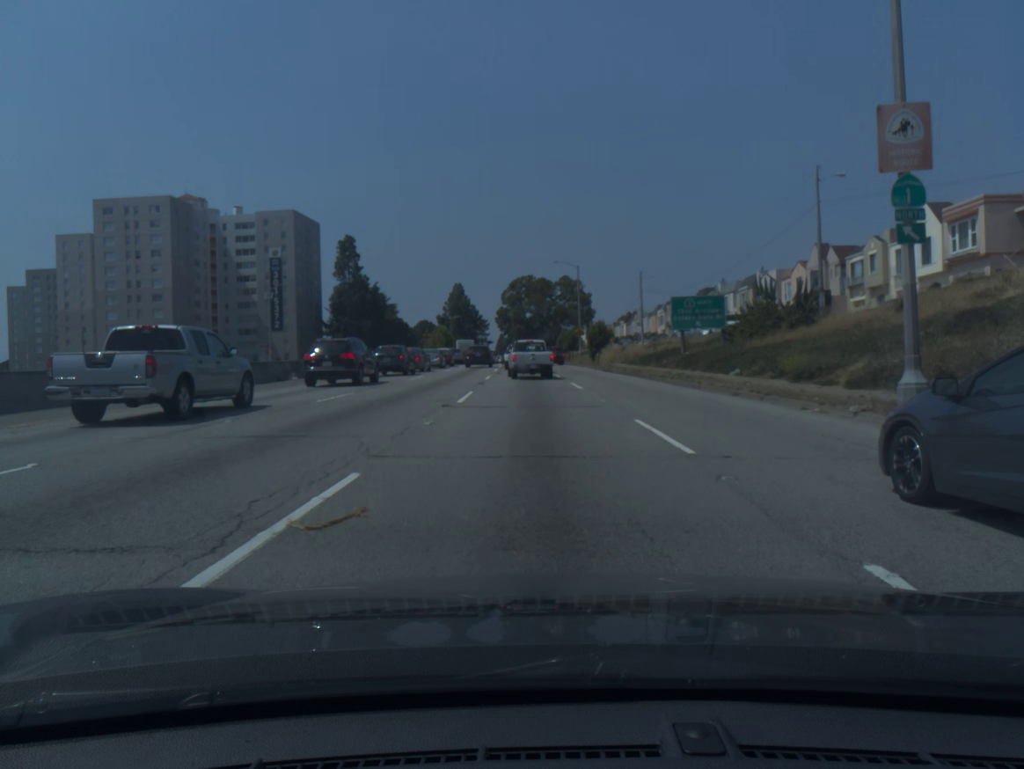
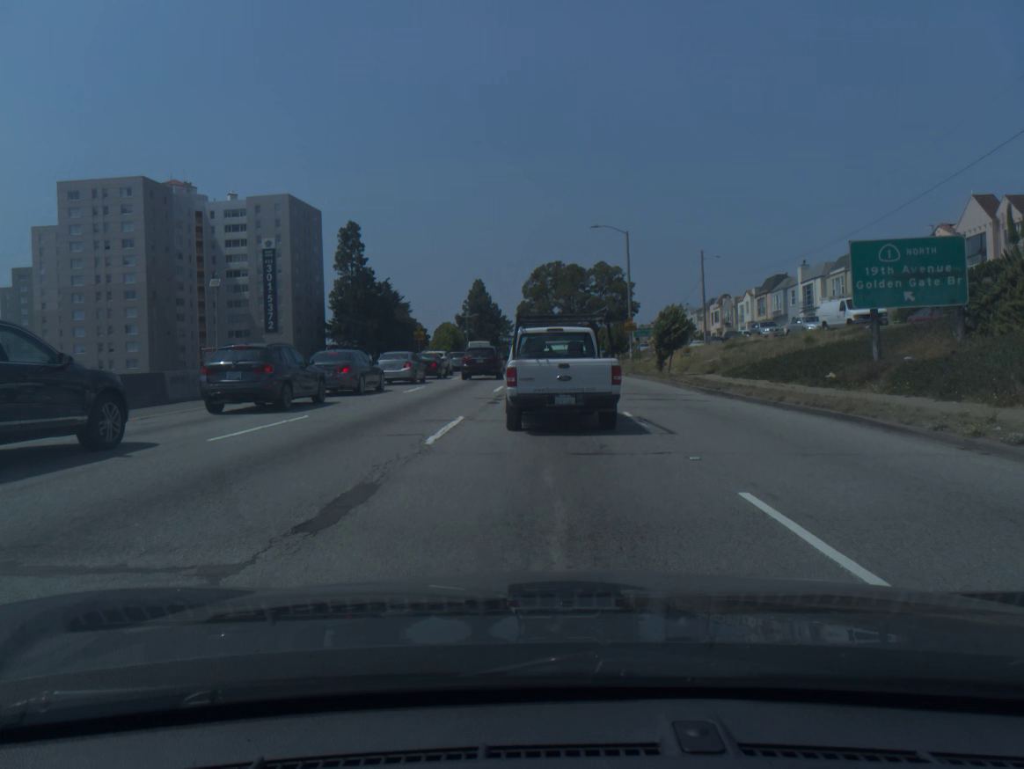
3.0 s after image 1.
(-0.4, +22.6) m; -2°
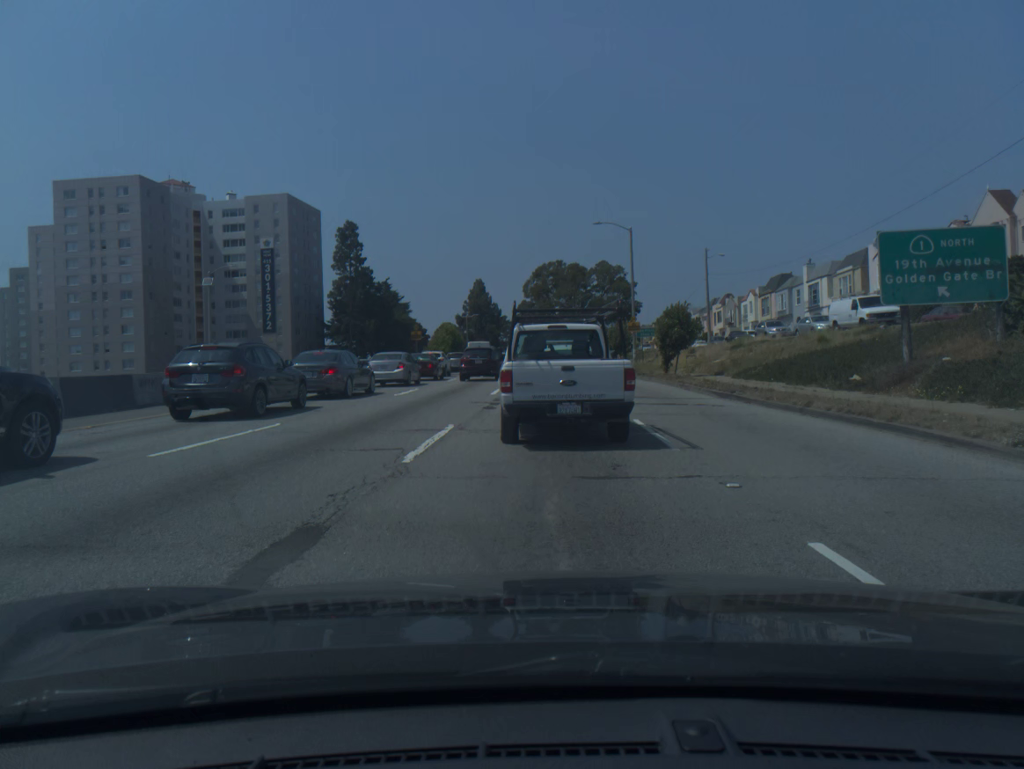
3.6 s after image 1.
(0.0, +1.8) m; 0°
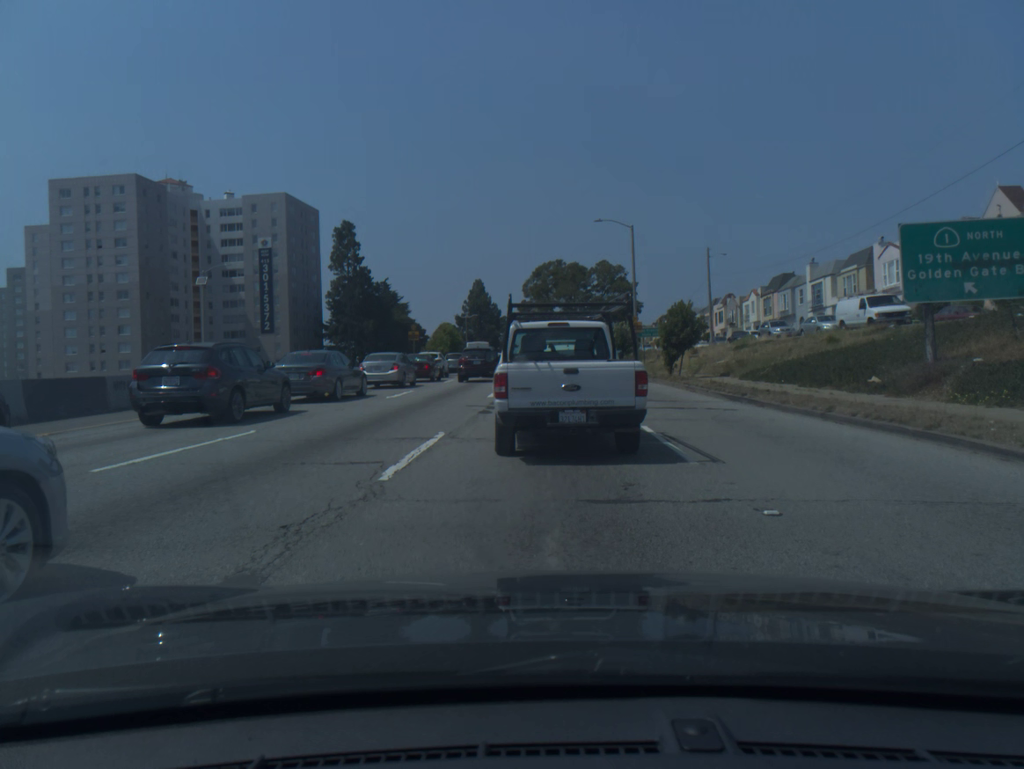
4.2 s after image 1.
(0.0, +1.2) m; +1°
